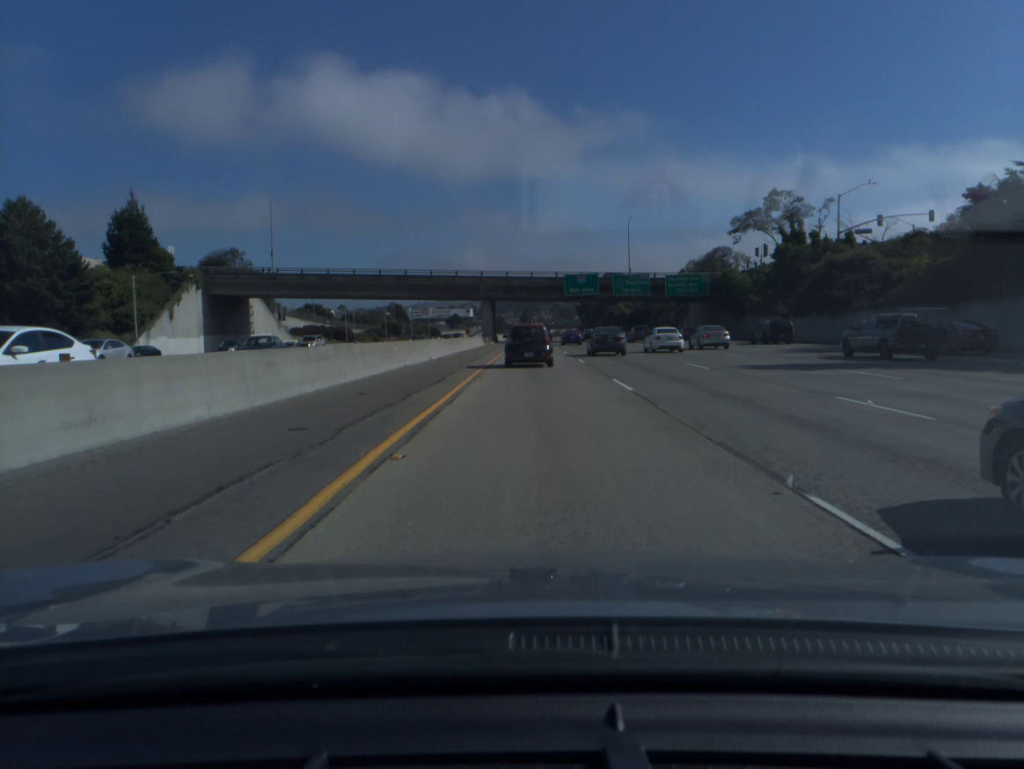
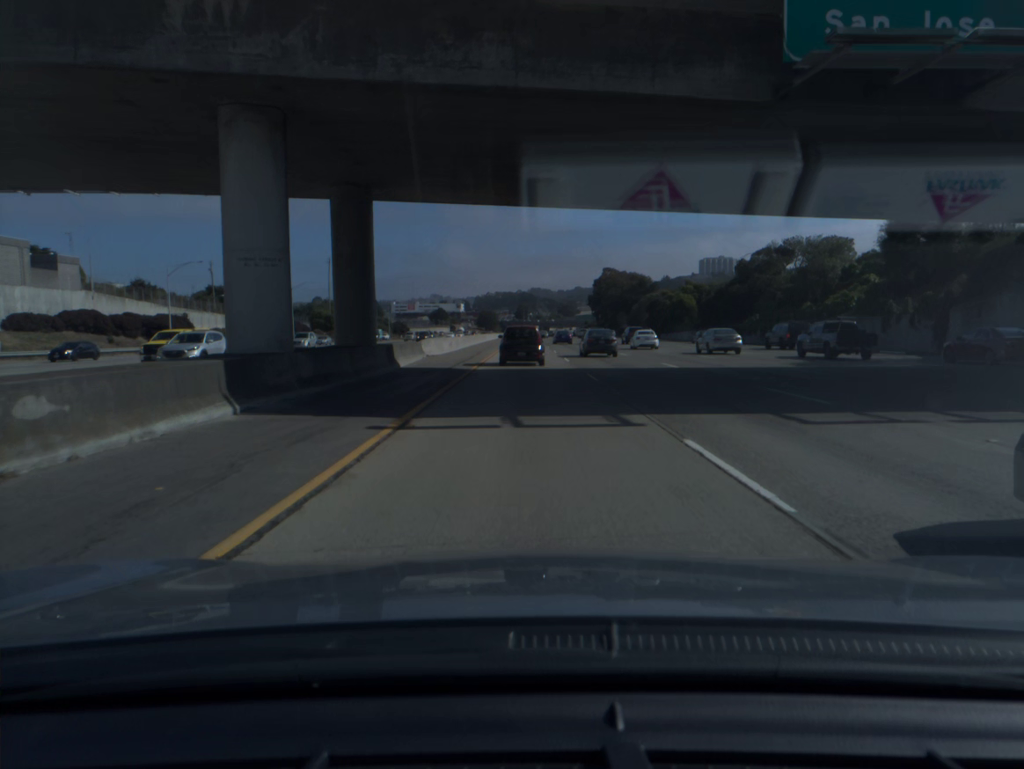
(+0.8, +84.9) m; 0°
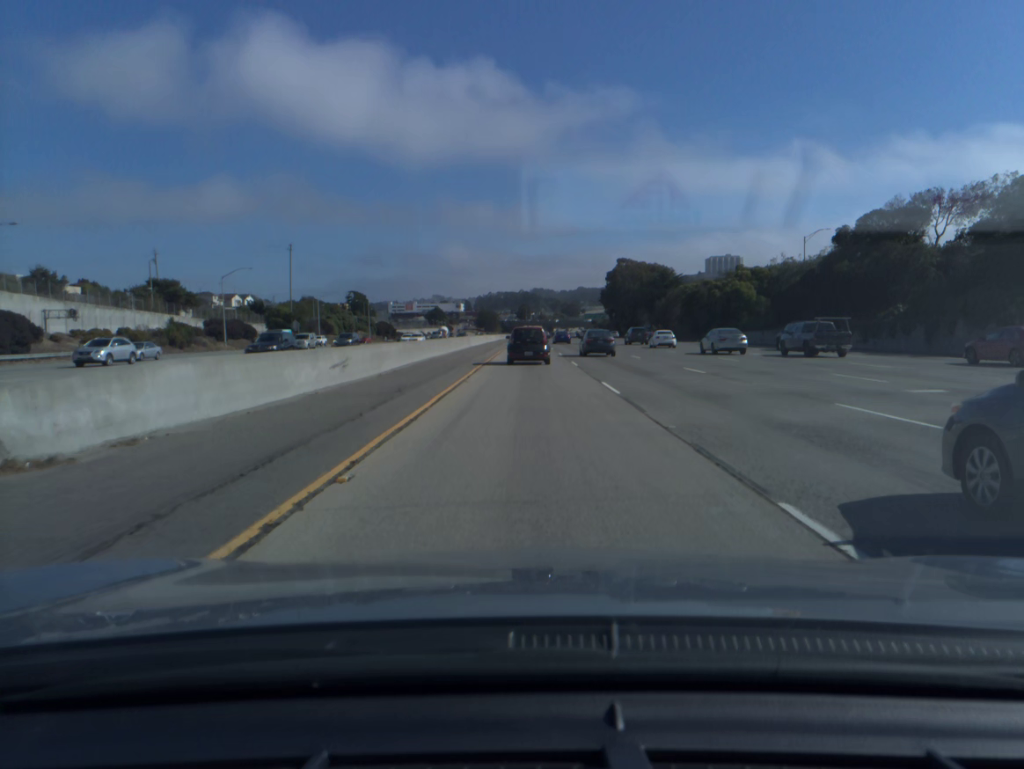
(-0.1, +33.0) m; 0°
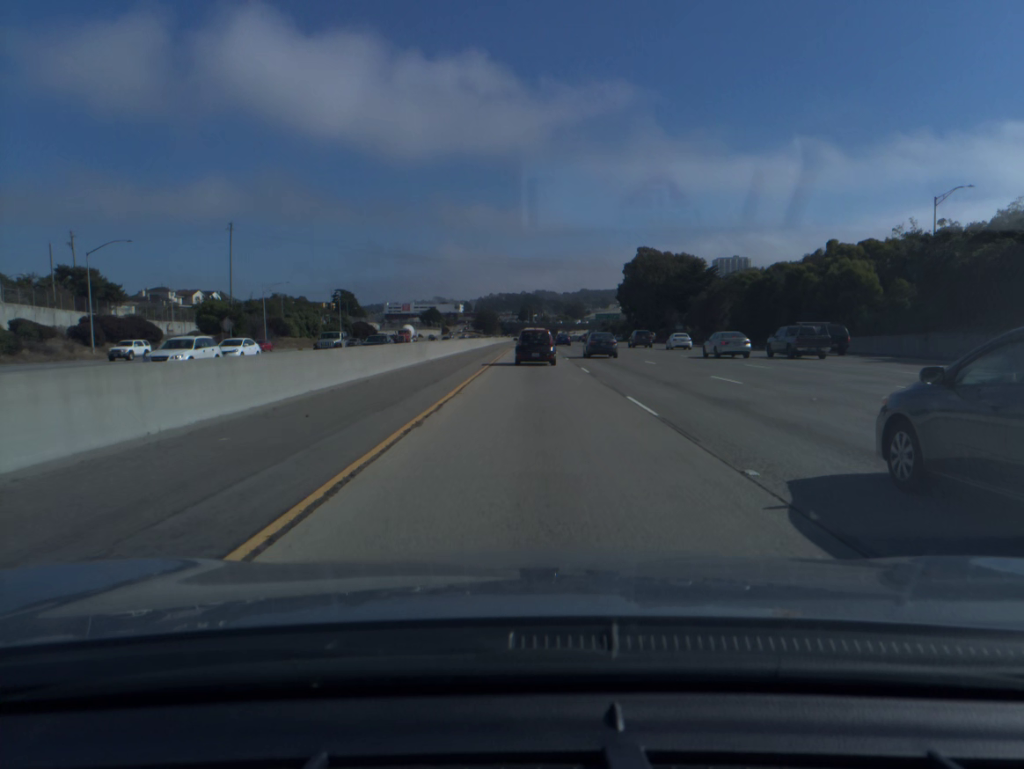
(0.0, +32.9) m; 0°
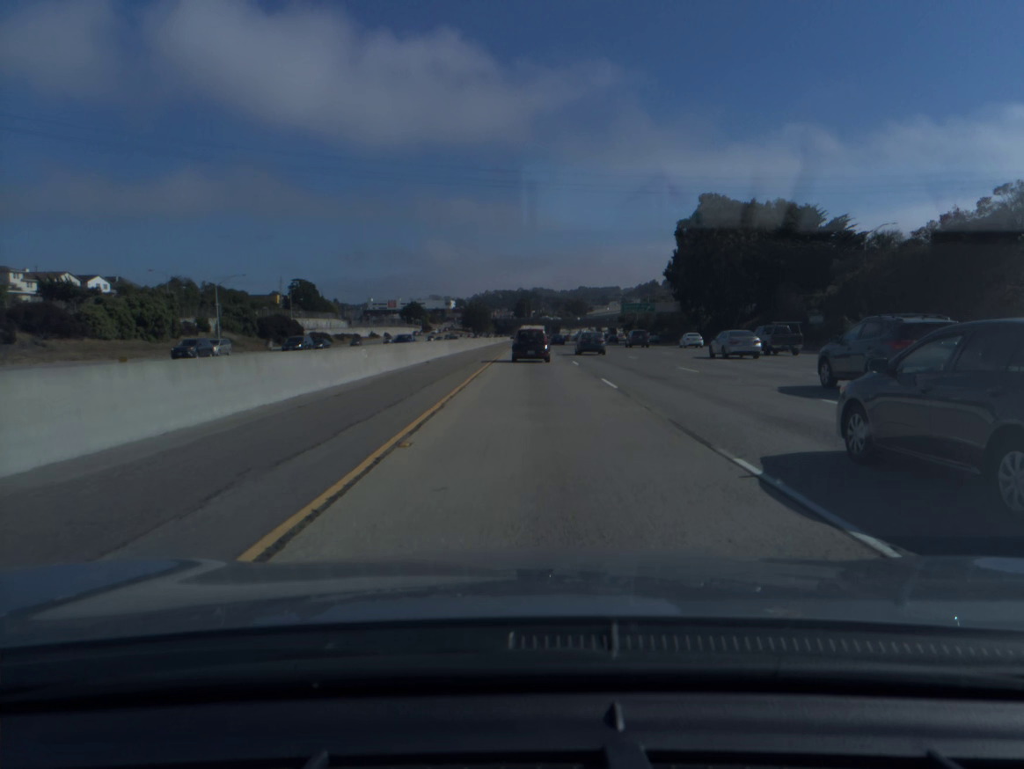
(+0.2, +67.1) m; 0°
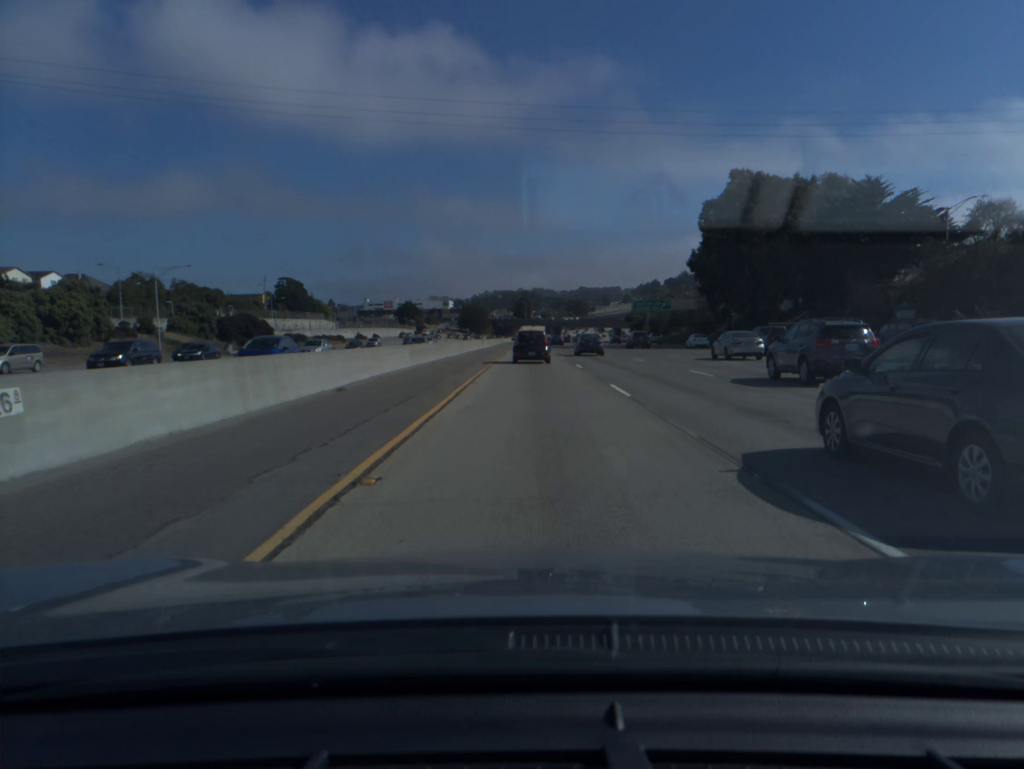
(0.0, +16.9) m; 0°
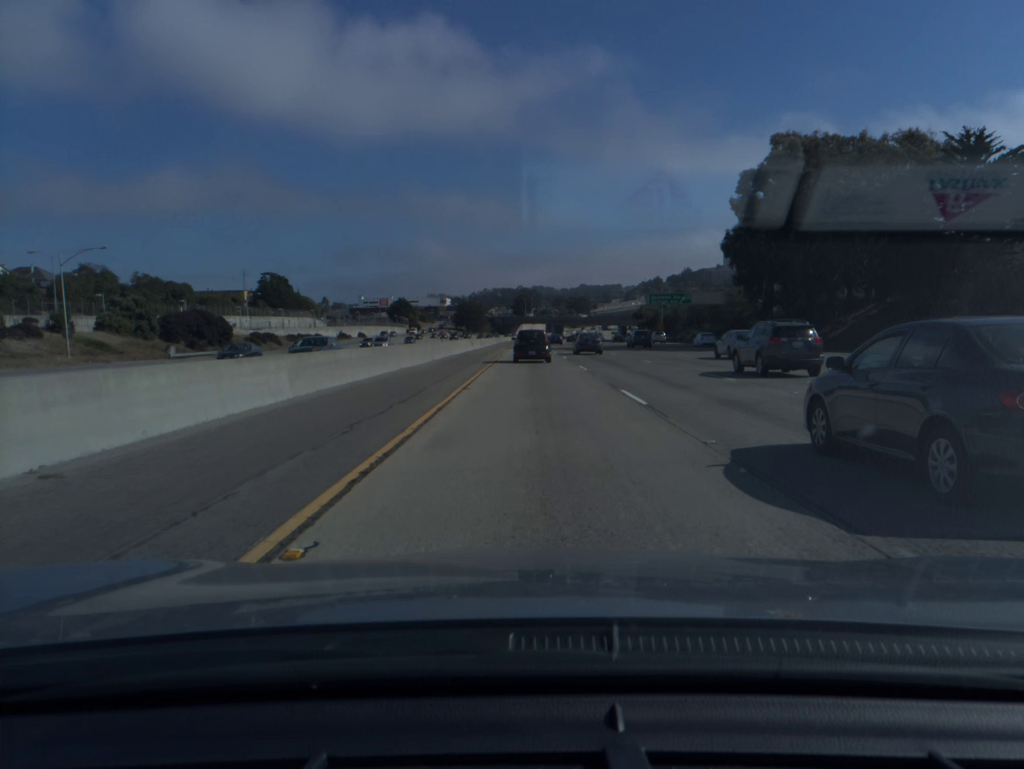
(0.0, +16.9) m; 0°
